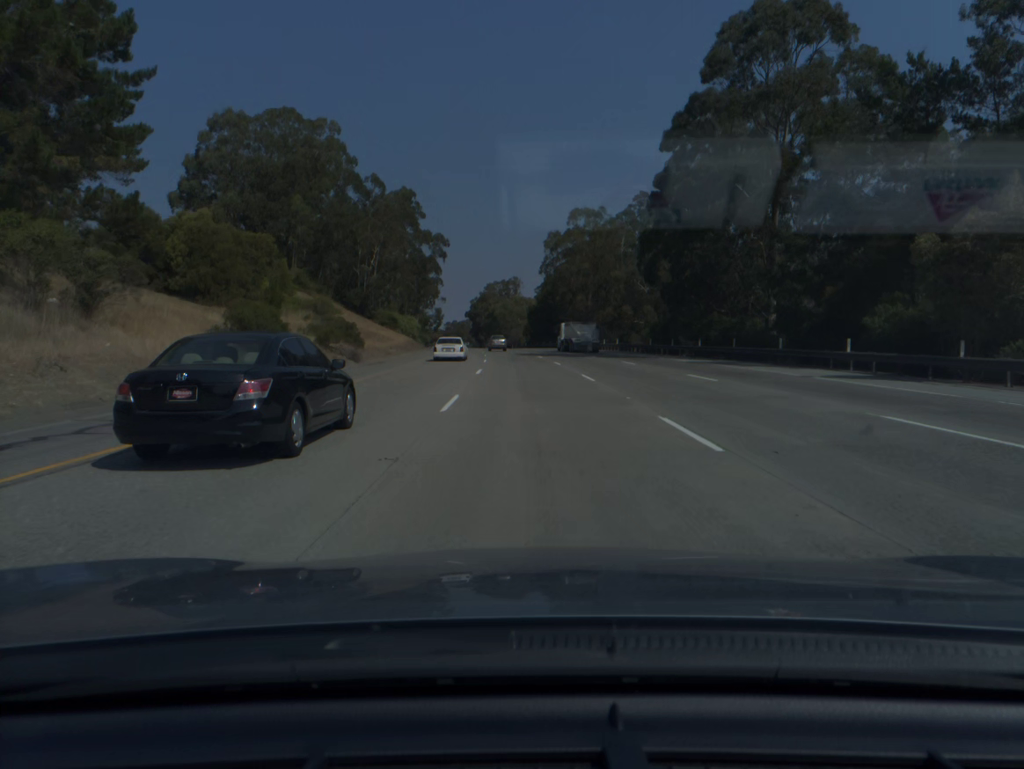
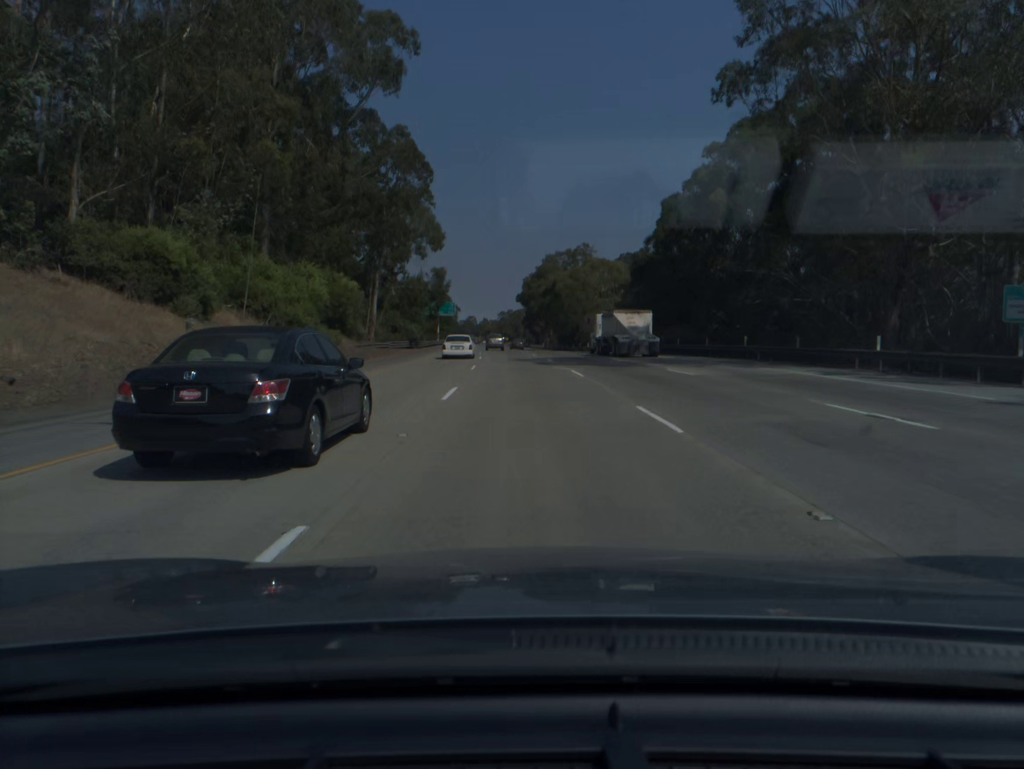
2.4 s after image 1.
(-3.2, +85.6) m; -4°
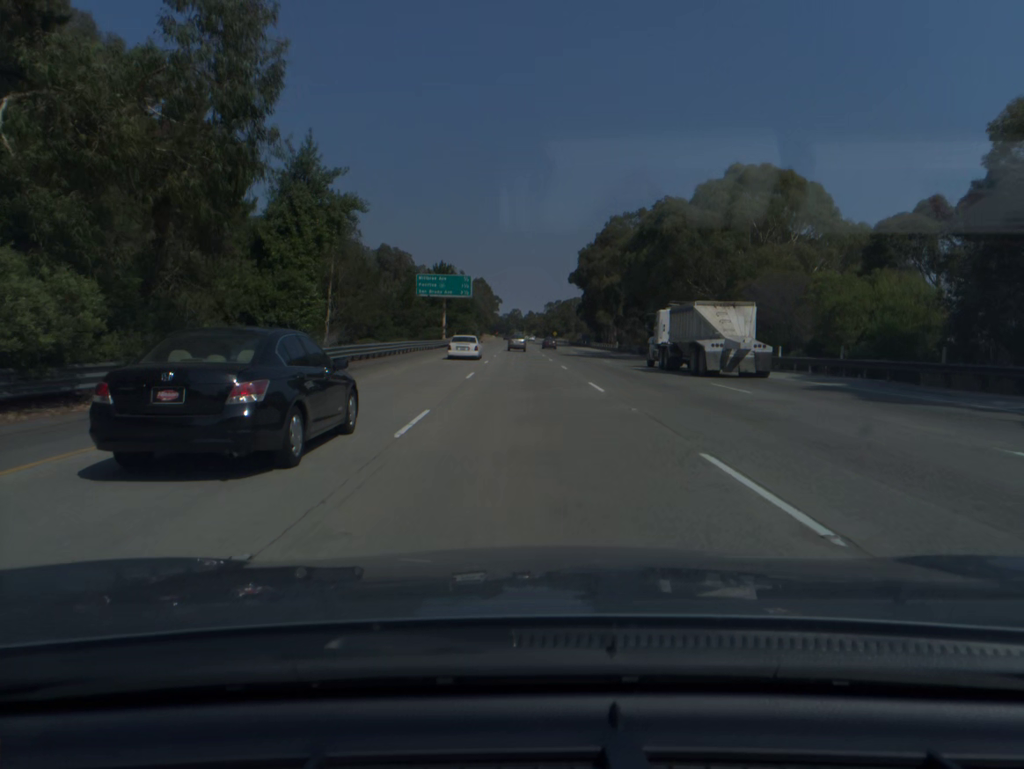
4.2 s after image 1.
(-1.8, +64.2) m; -3°
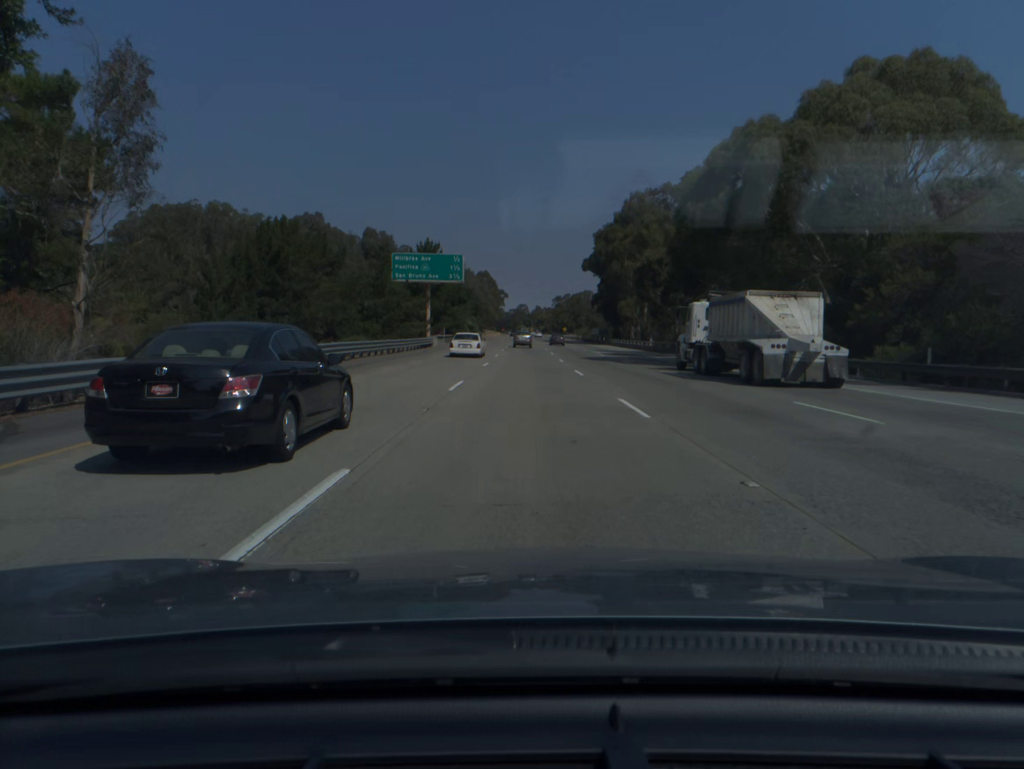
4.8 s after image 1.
(-0.1, +21.4) m; -1°
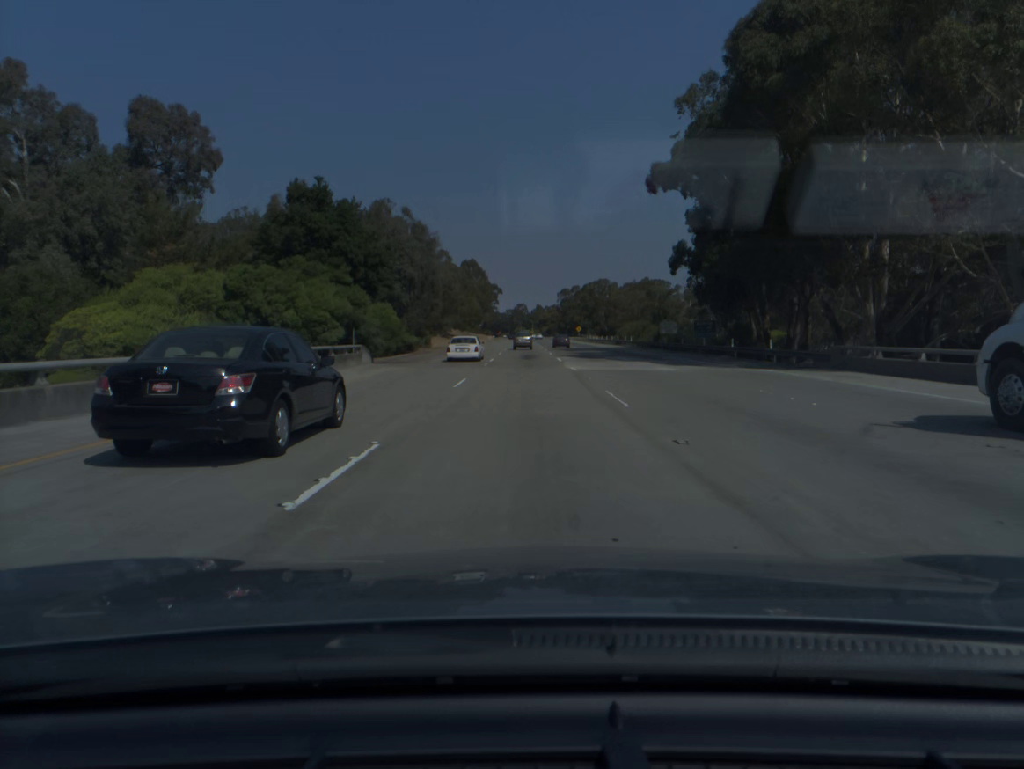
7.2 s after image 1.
(-0.2, +85.6) m; 0°
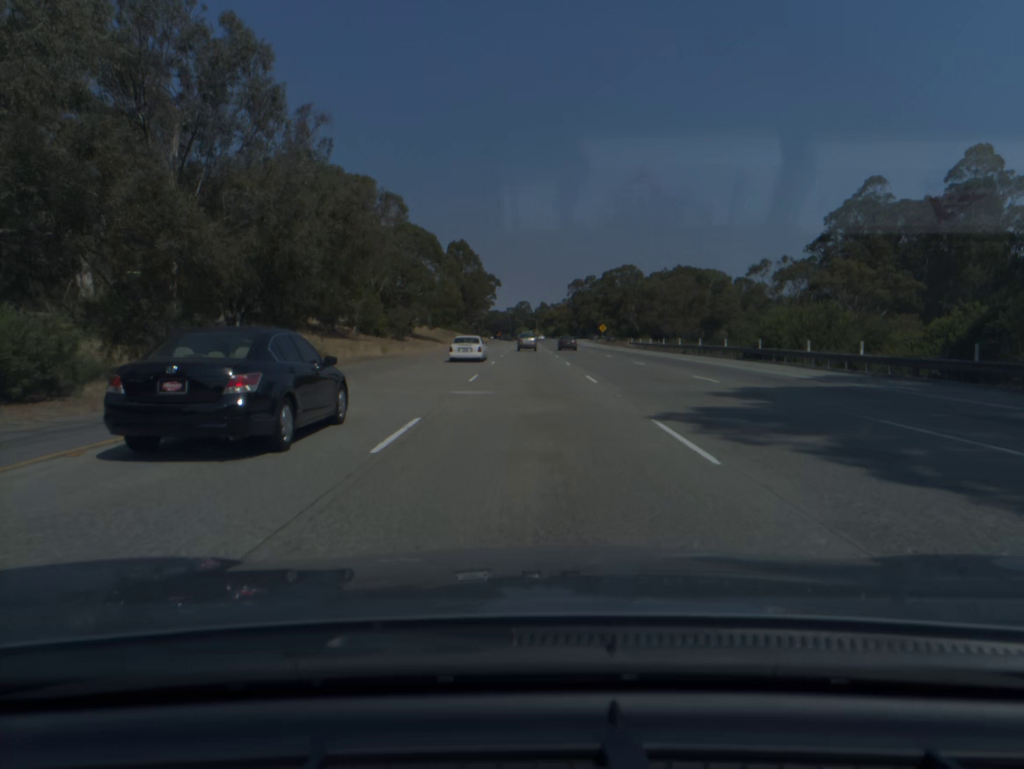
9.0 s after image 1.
(-0.2, +63.7) m; 0°
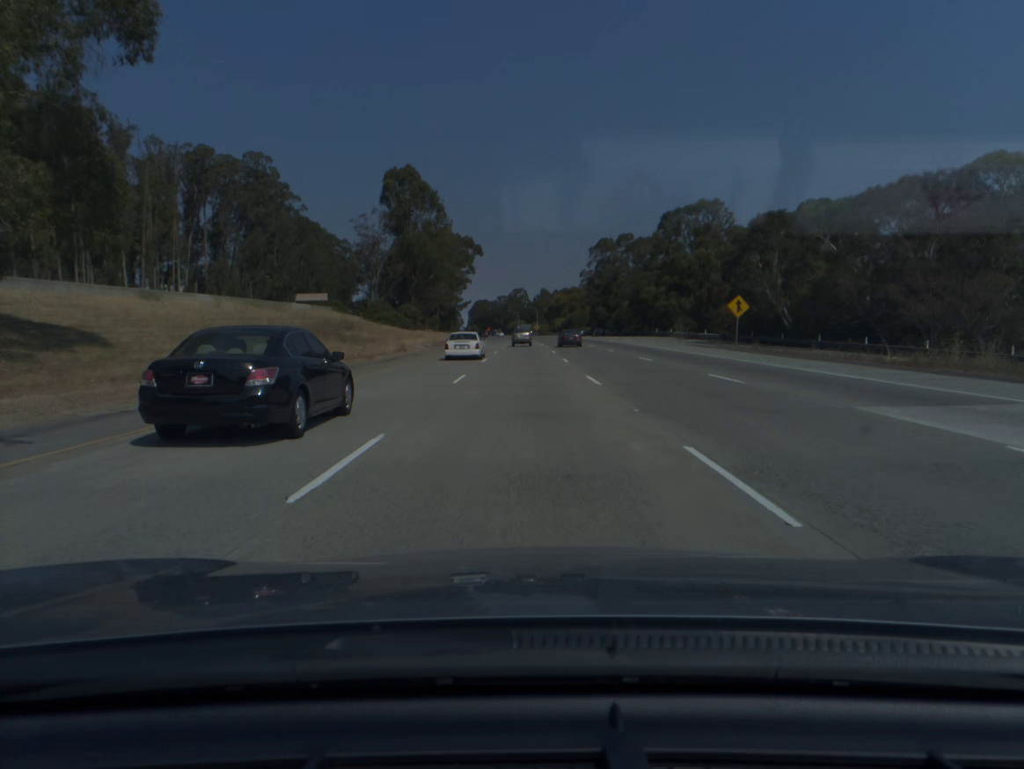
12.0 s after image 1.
(+0.5, +105.8) m; 0°
